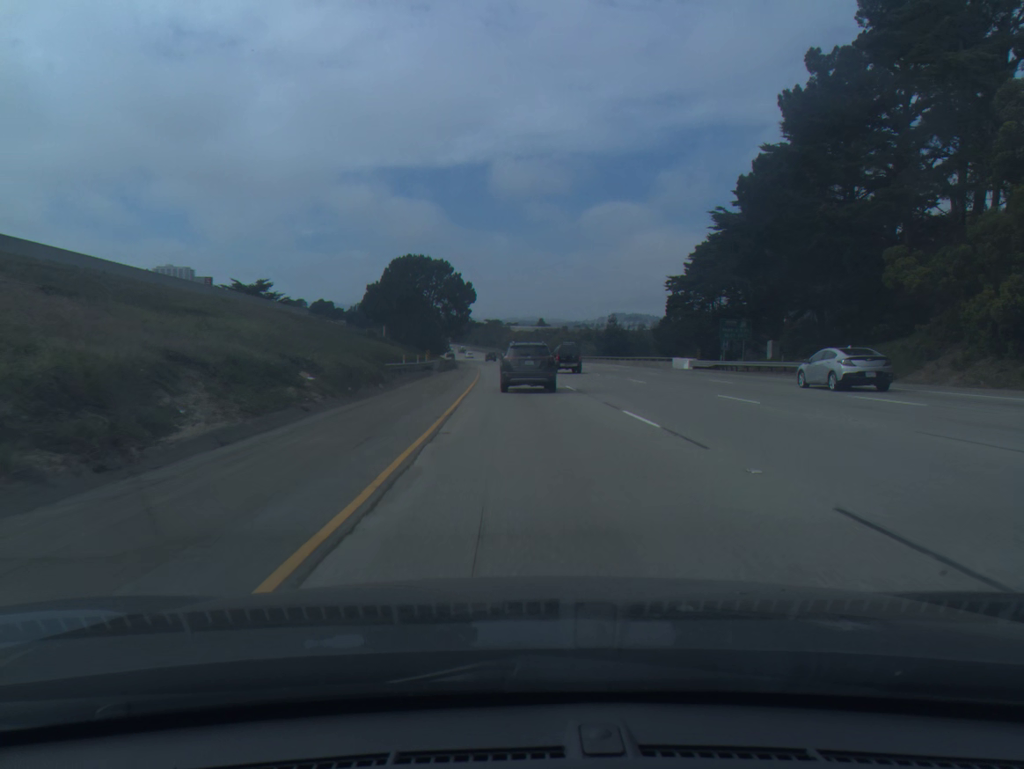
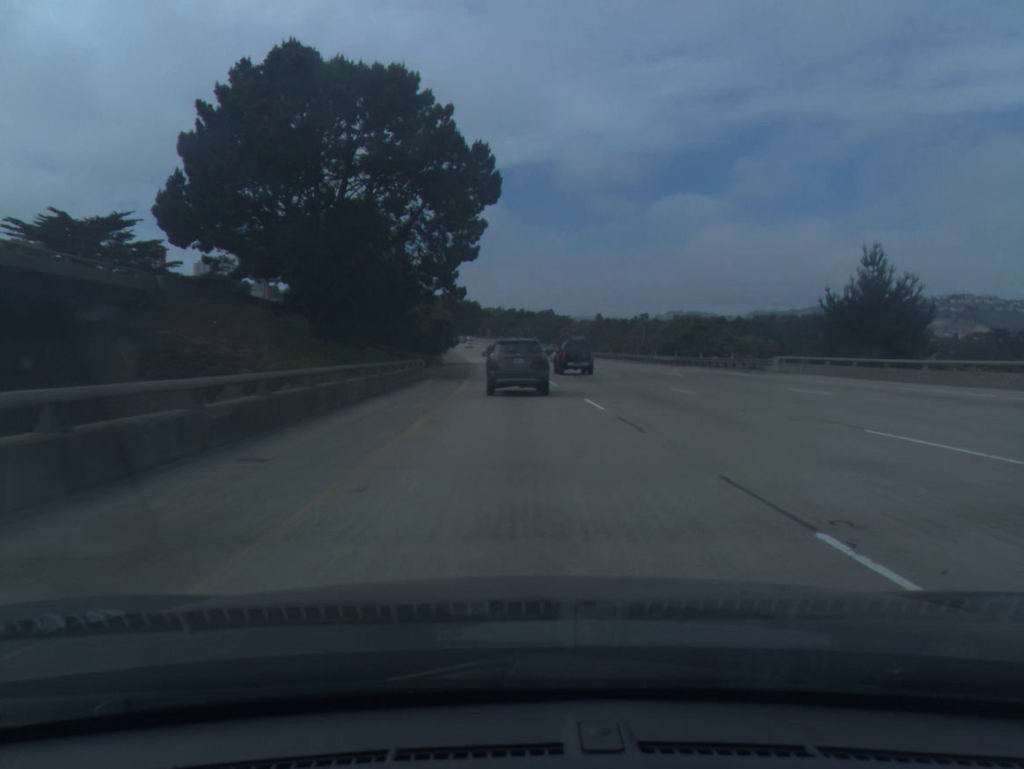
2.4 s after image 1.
(-2.7, +83.0) m; -4°
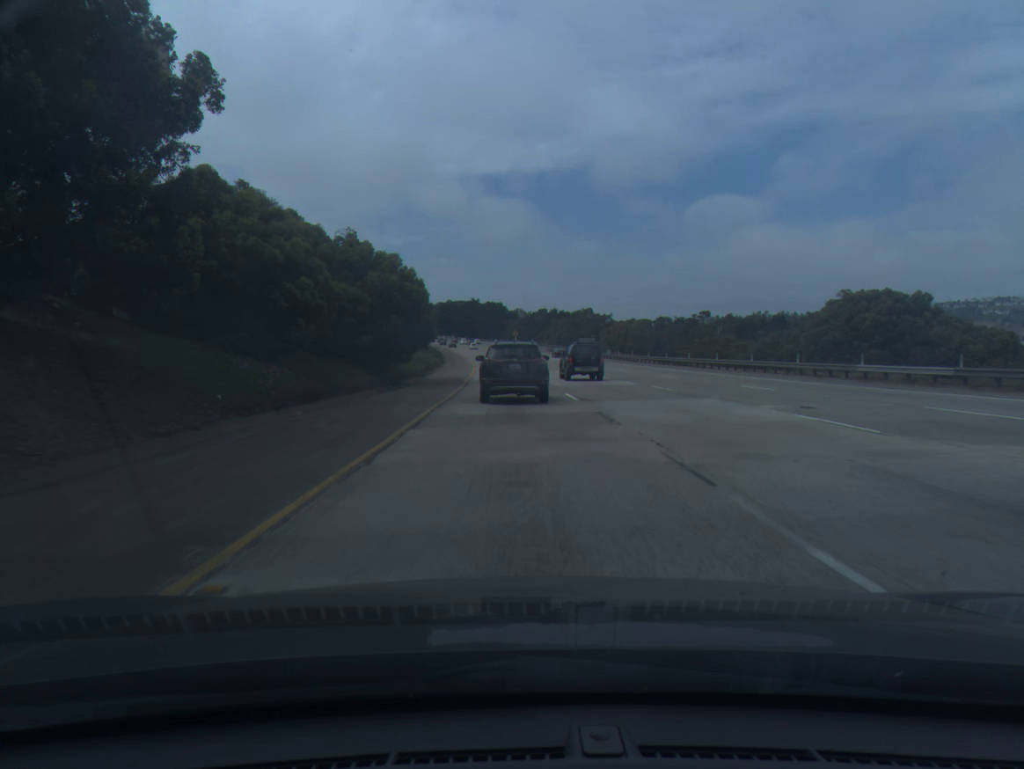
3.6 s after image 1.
(-0.8, +41.8) m; -2°
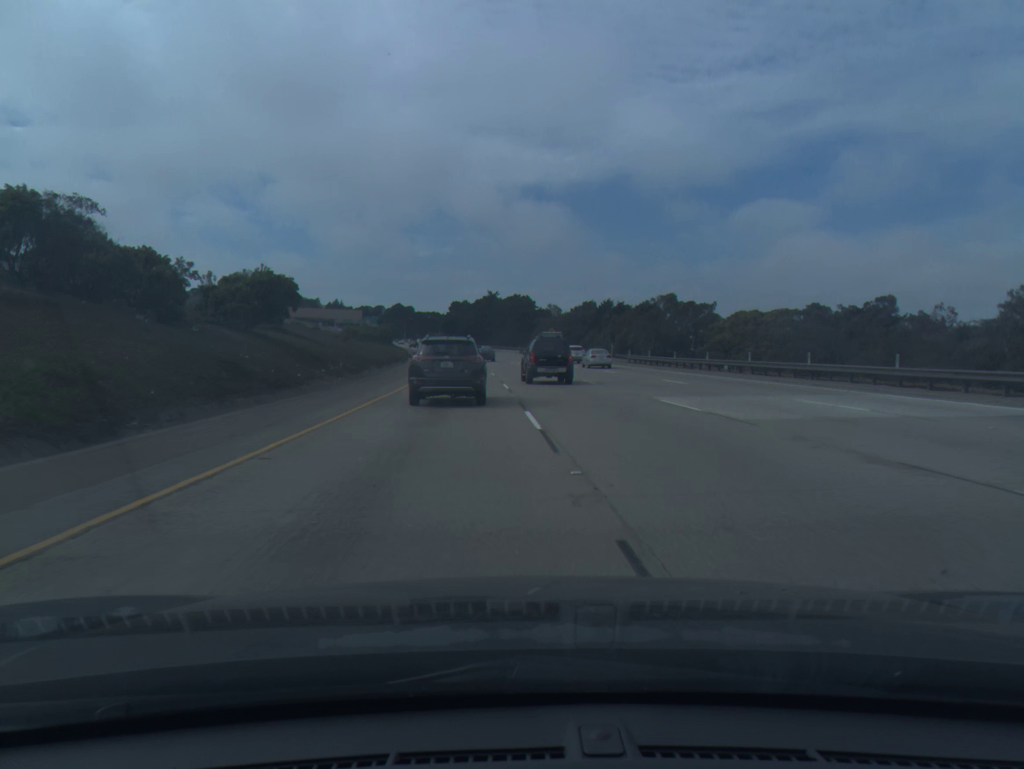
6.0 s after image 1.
(-2.0, +82.7) m; -2°
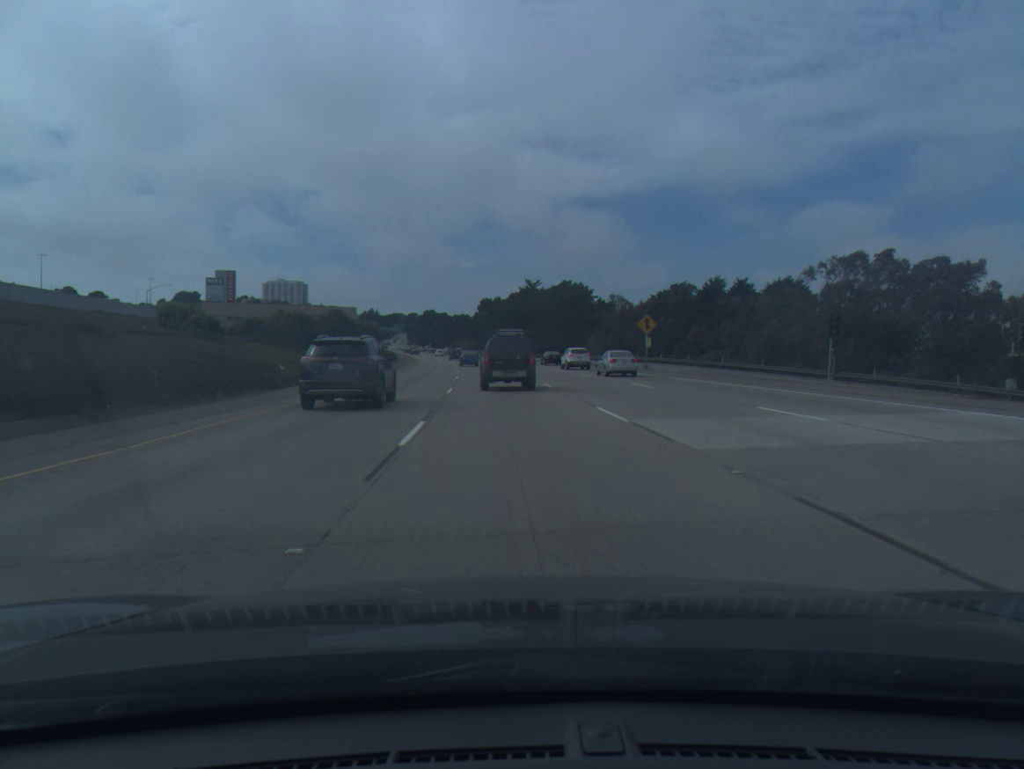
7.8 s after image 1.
(-1.6, +60.7) m; -3°
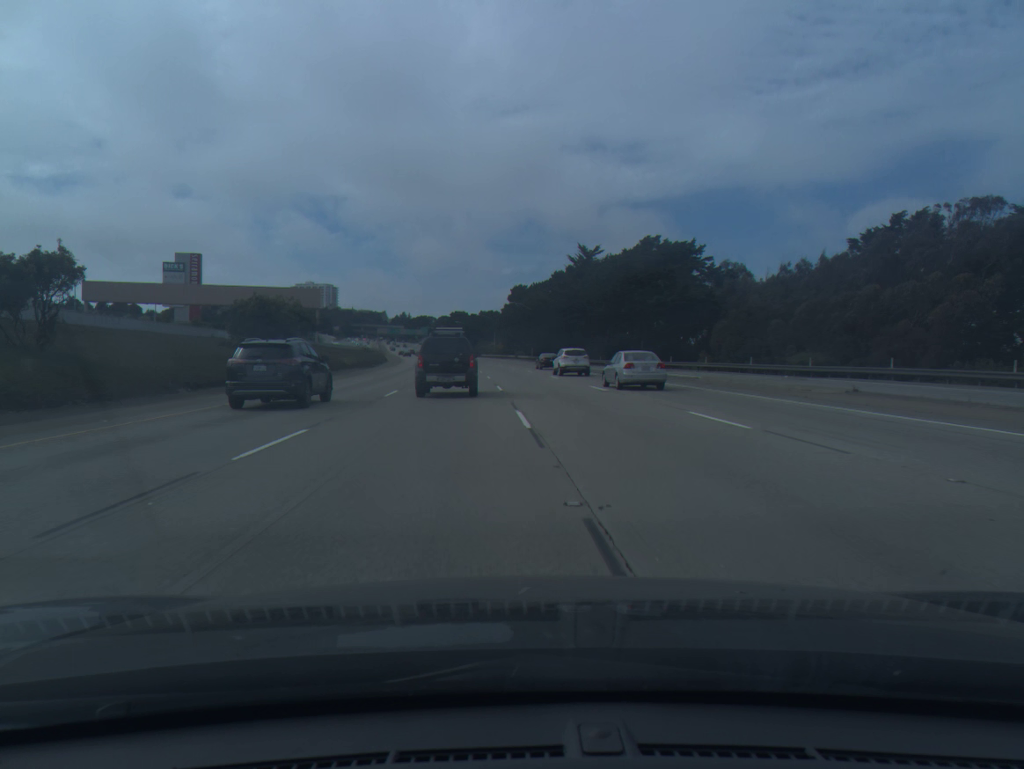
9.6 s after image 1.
(-1.5, +59.3) m; -3°
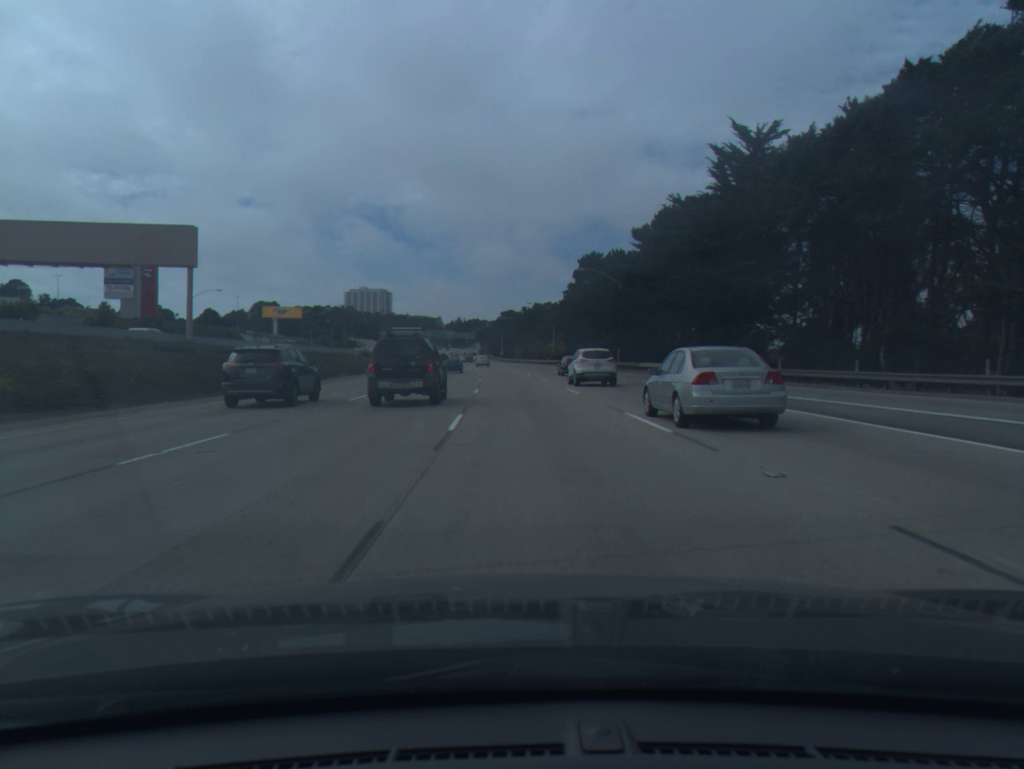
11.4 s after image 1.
(-1.7, +58.5) m; -4°
